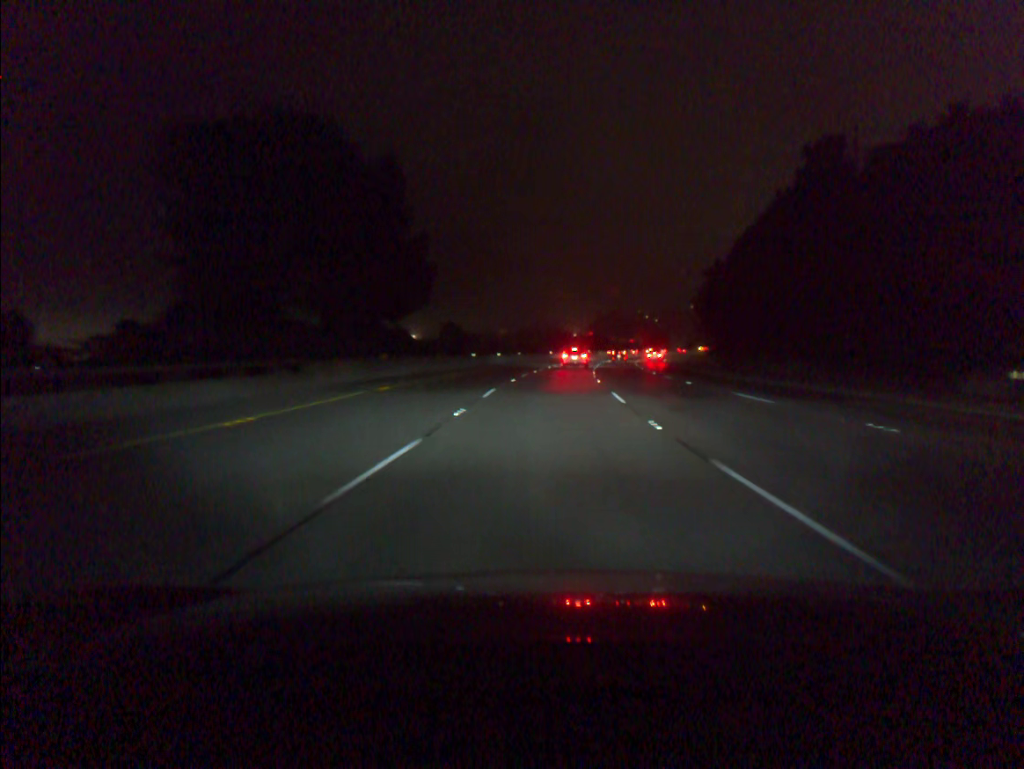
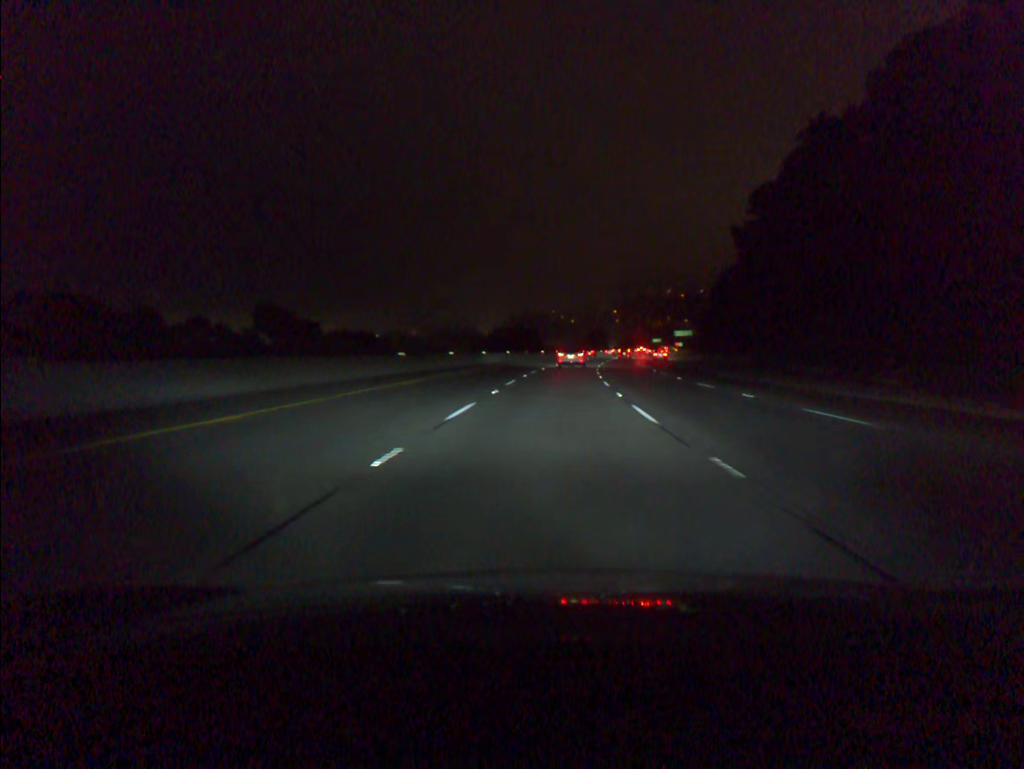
(+4.5, +84.3) m; +6°
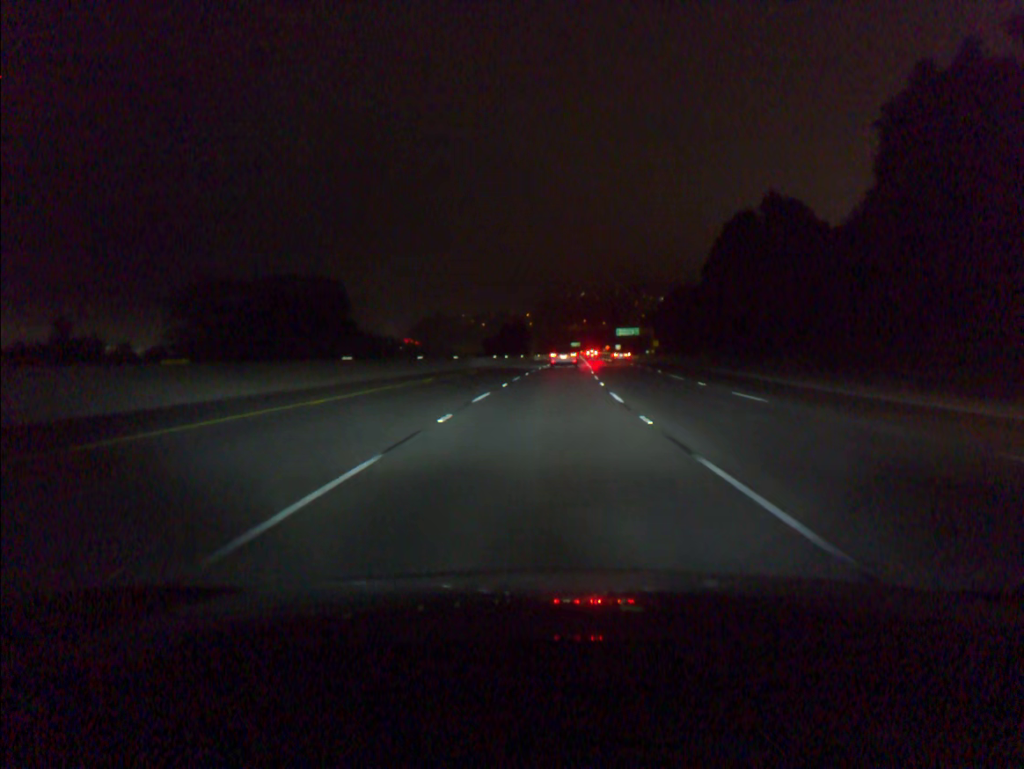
(+4.9, +81.8) m; +6°
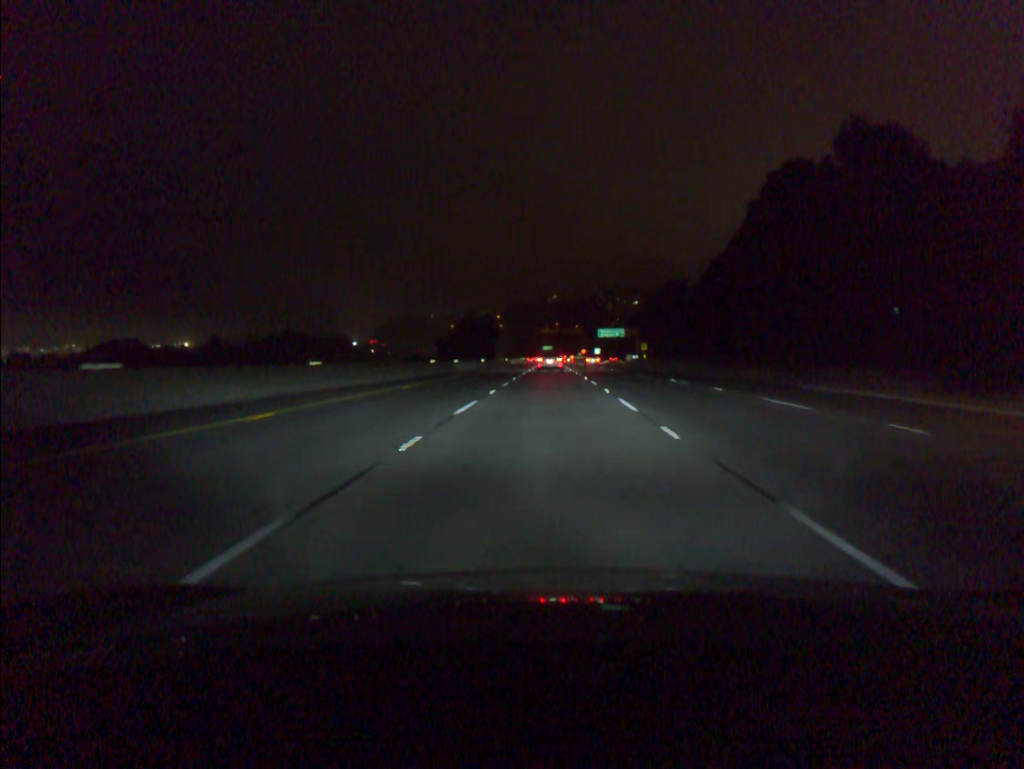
(+0.6, +32.6) m; +2°
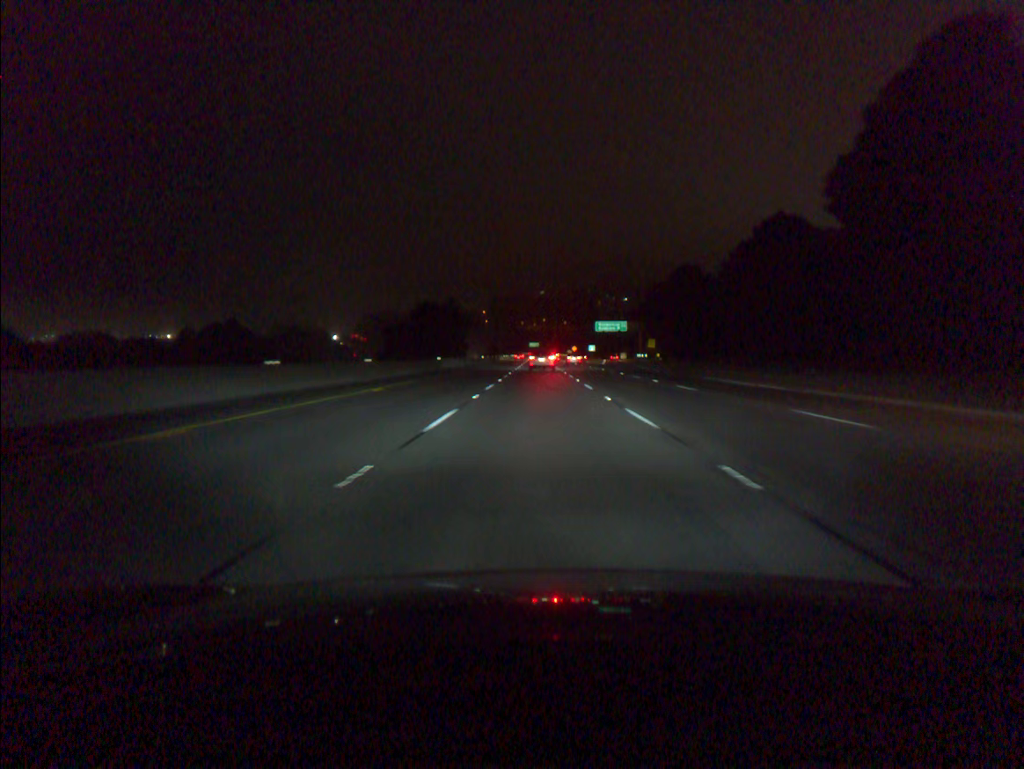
(+0.4, +32.7) m; +1°
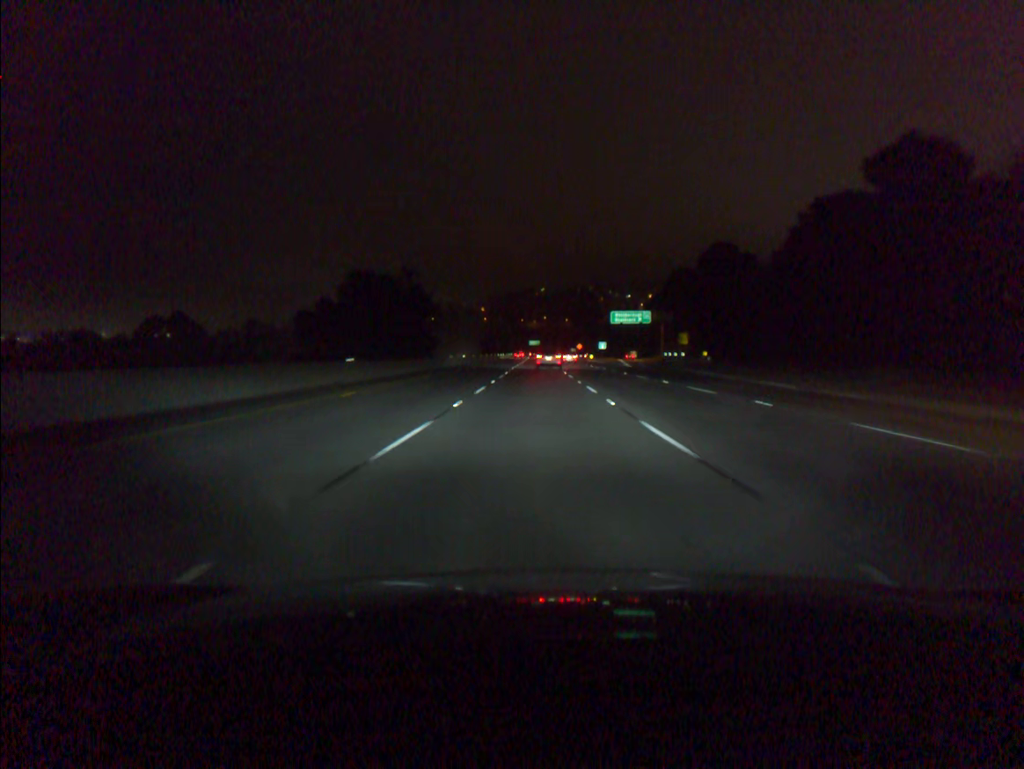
(0.0, +32.8) m; 0°
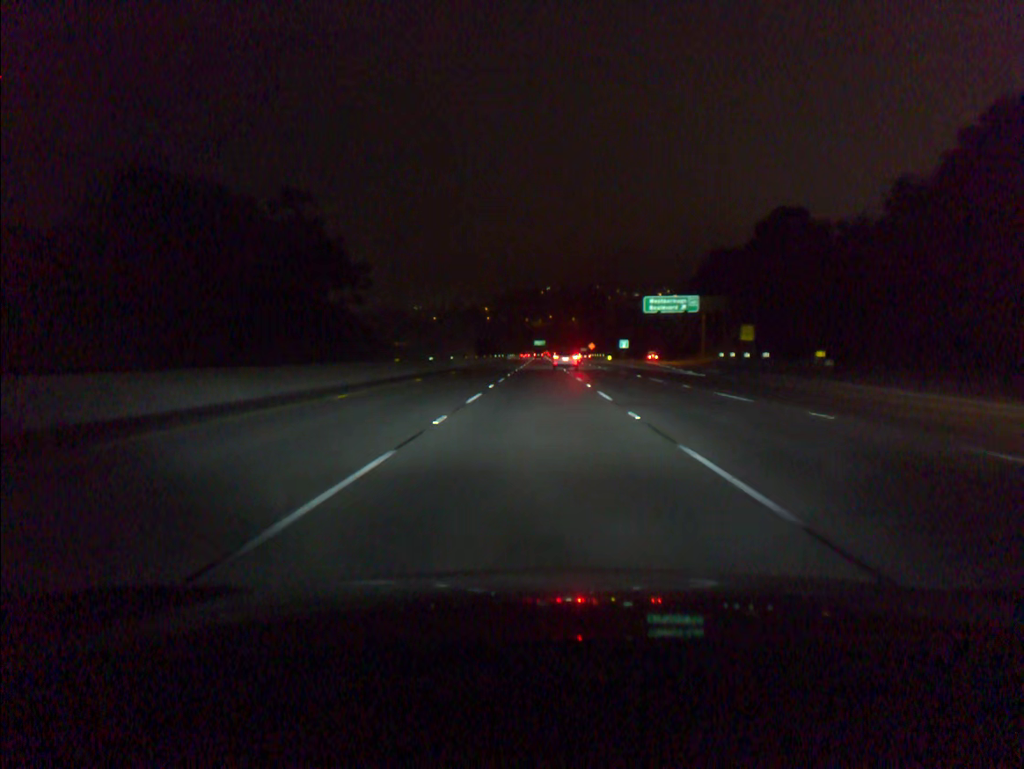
(-0.1, +32.9) m; 0°
